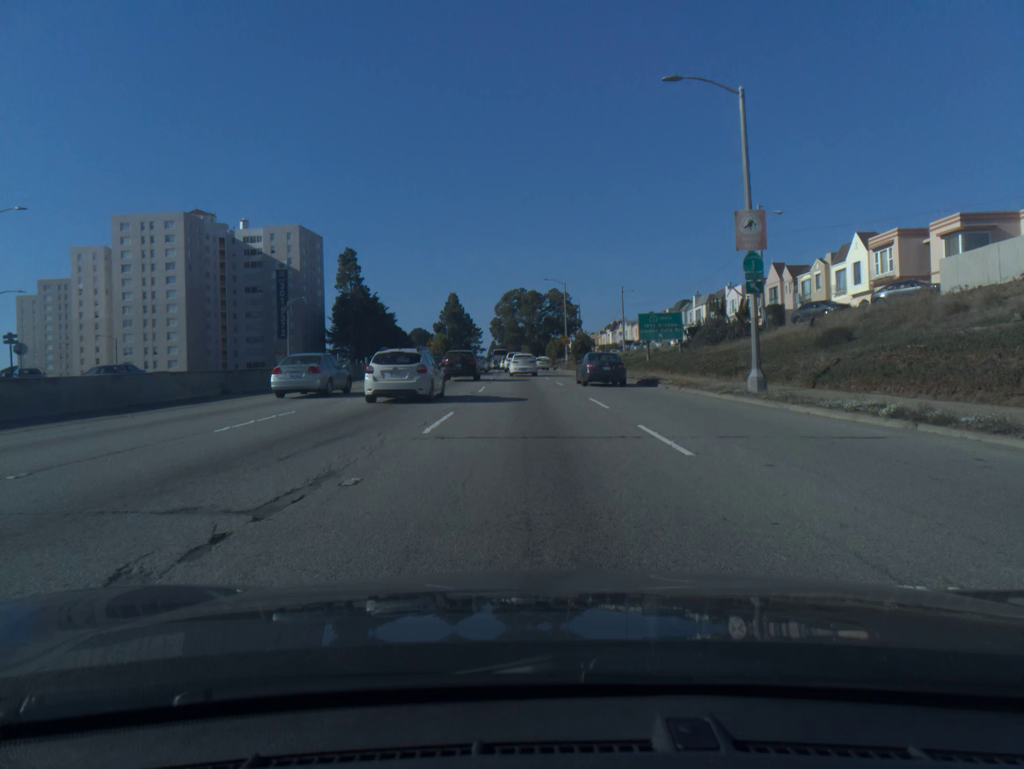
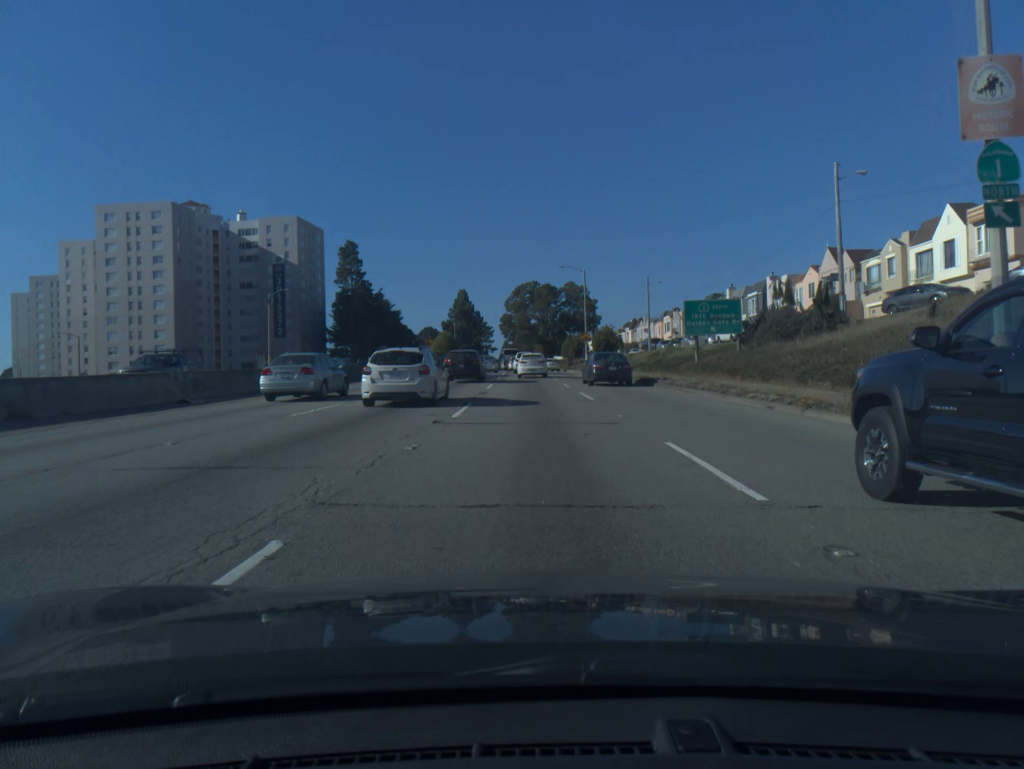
(-0.1, +11.9) m; -1°
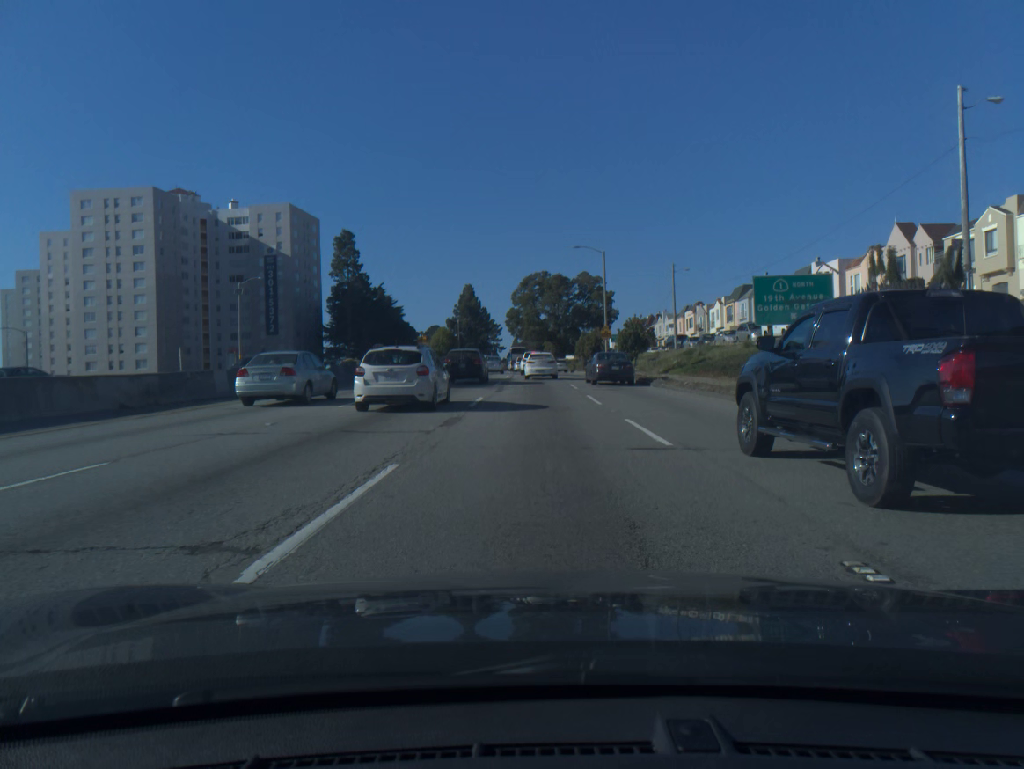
(-0.1, +11.5) m; -1°
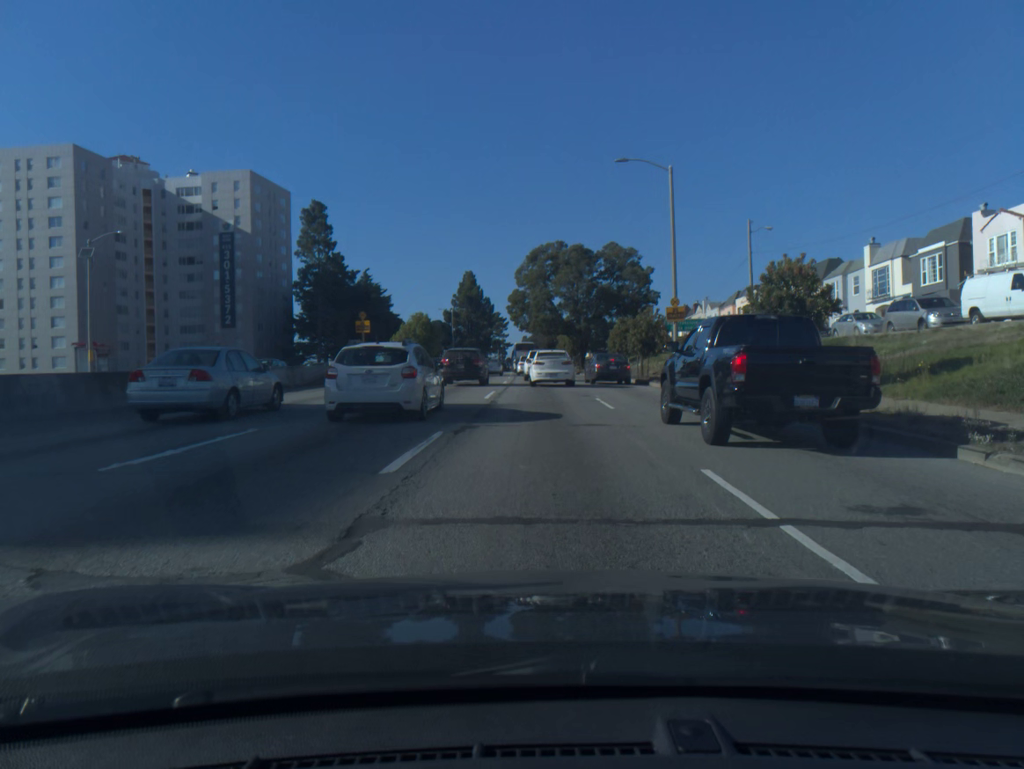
(-0.2, +26.2) m; -1°
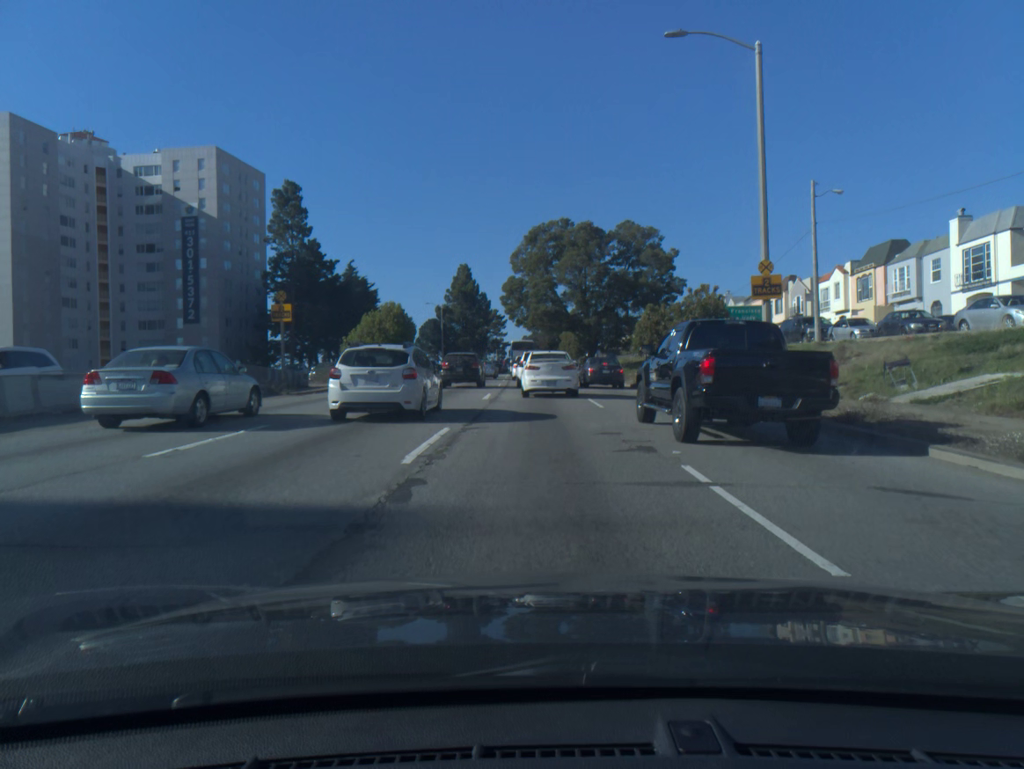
(0.0, +13.4) m; 0°
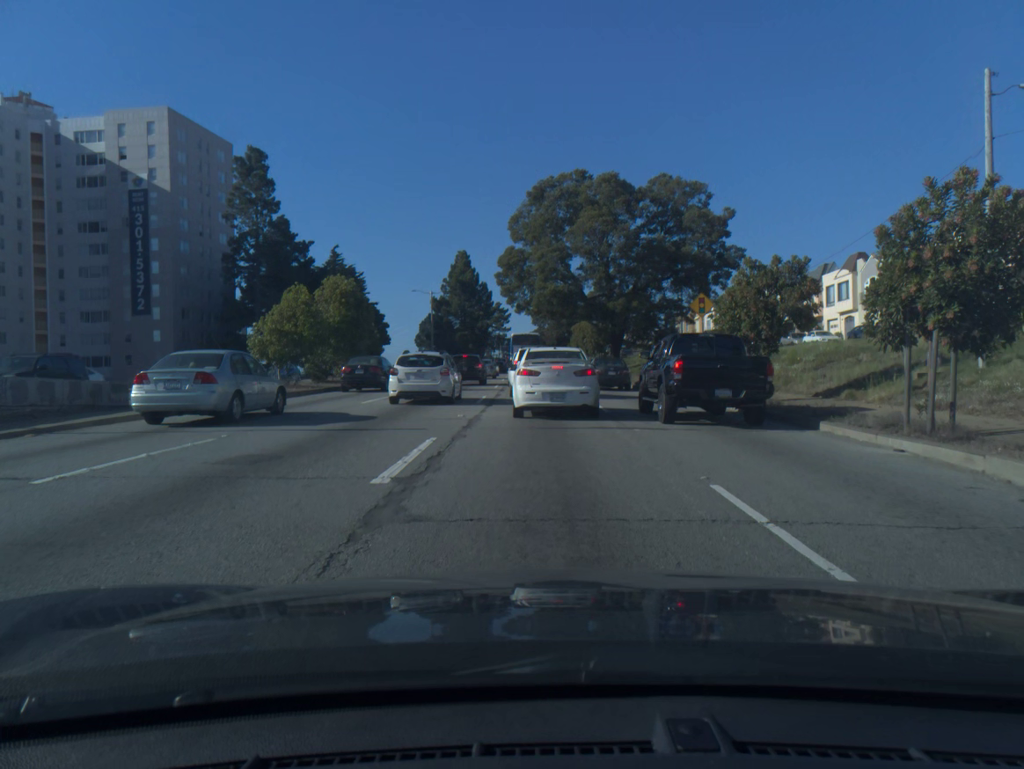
(-0.1, +16.6) m; 0°
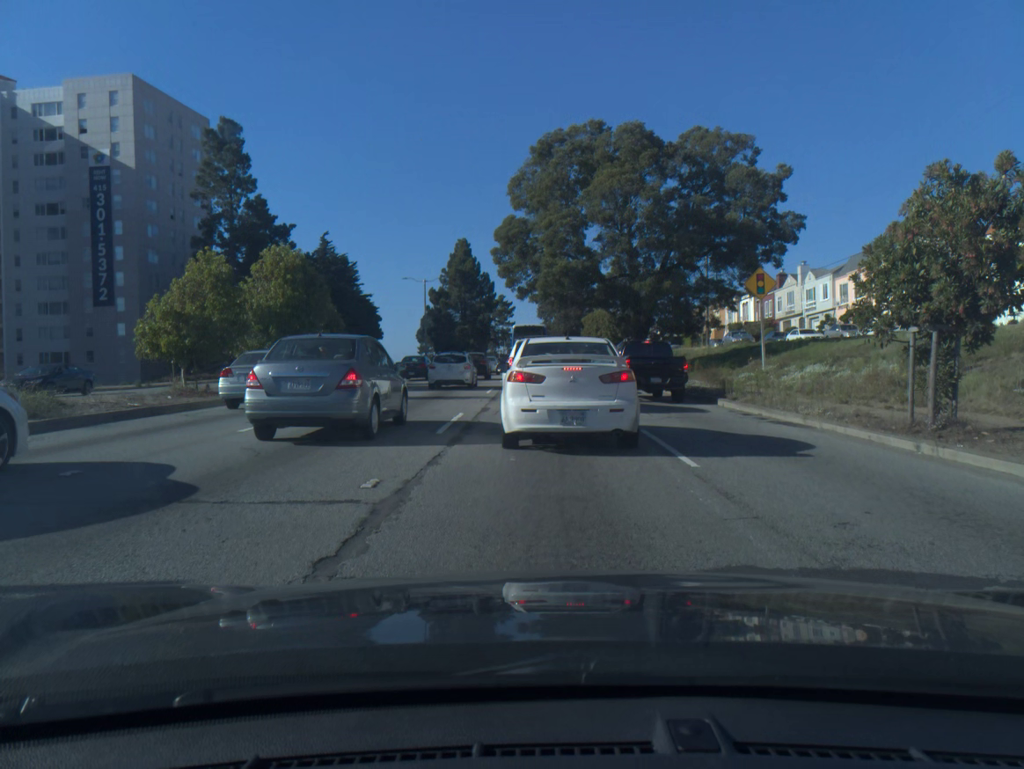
(-0.1, +9.5) m; -1°
